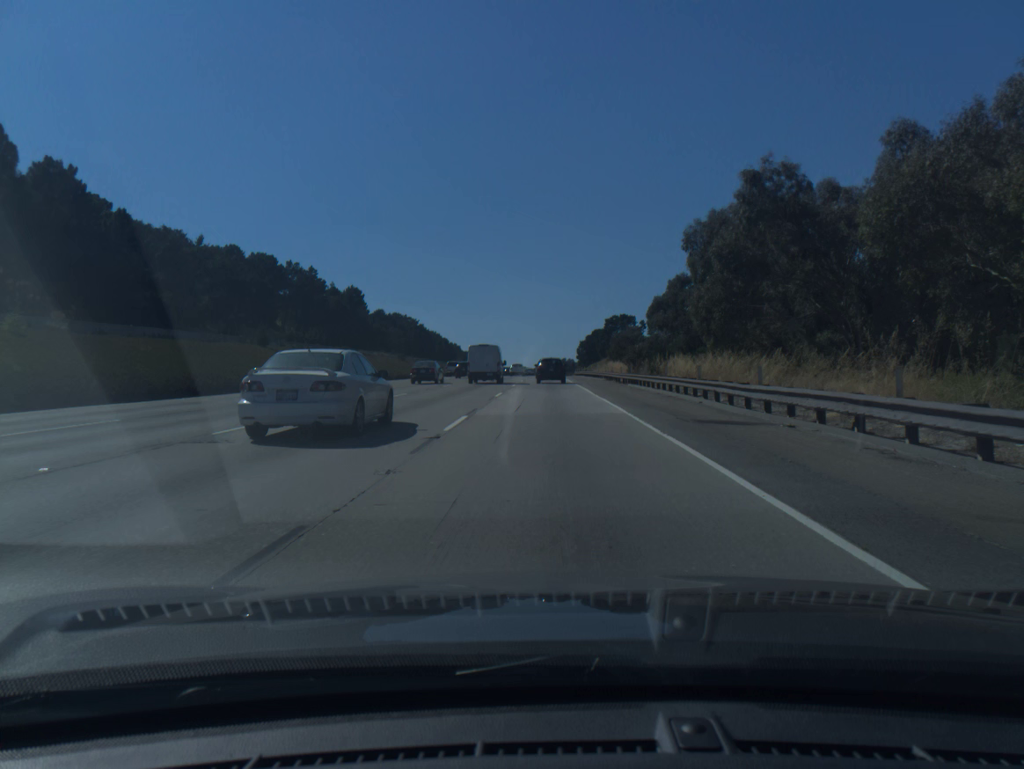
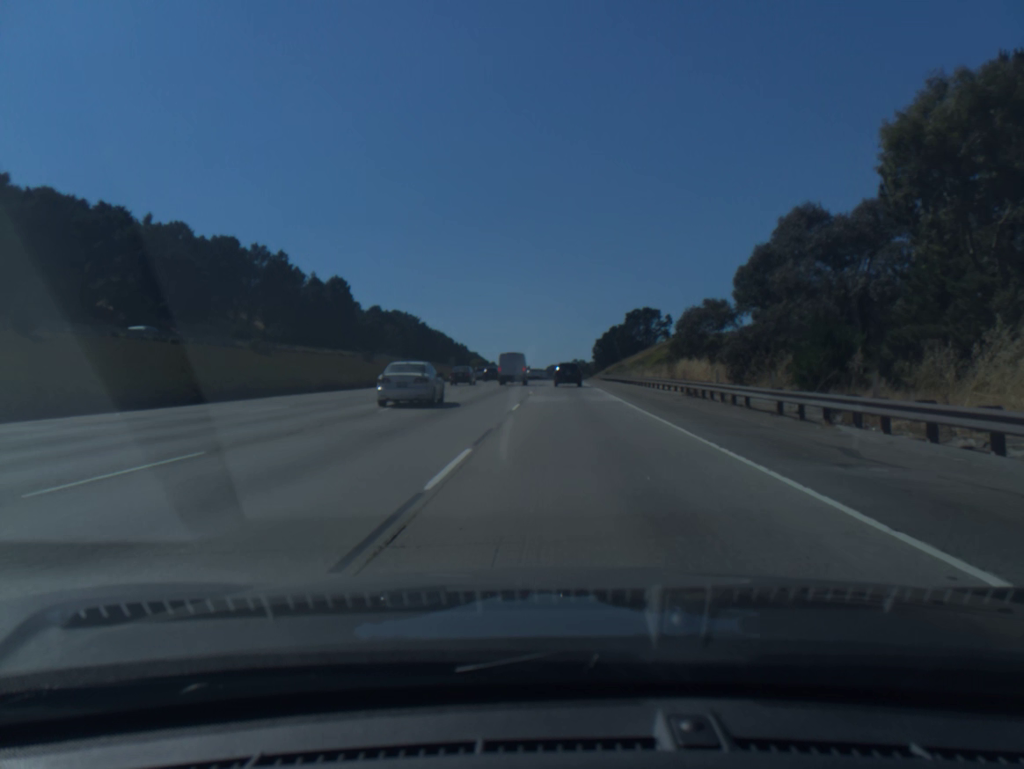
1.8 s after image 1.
(-0.3, +35.0) m; -1°
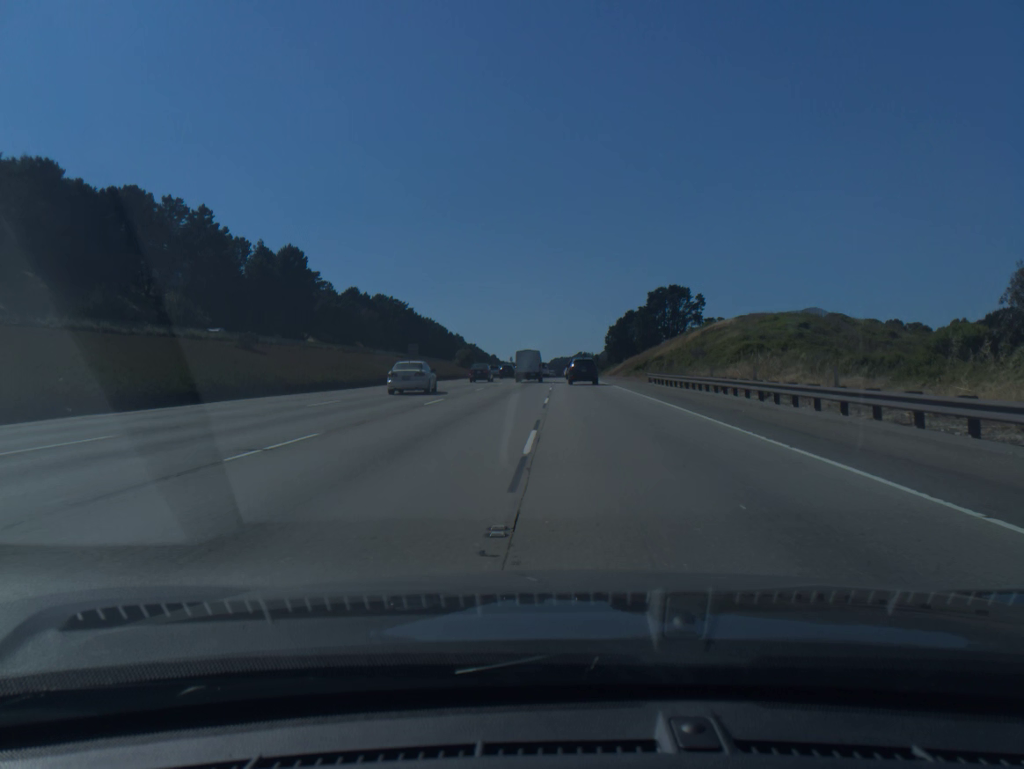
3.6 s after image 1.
(-0.1, +40.9) m; 0°
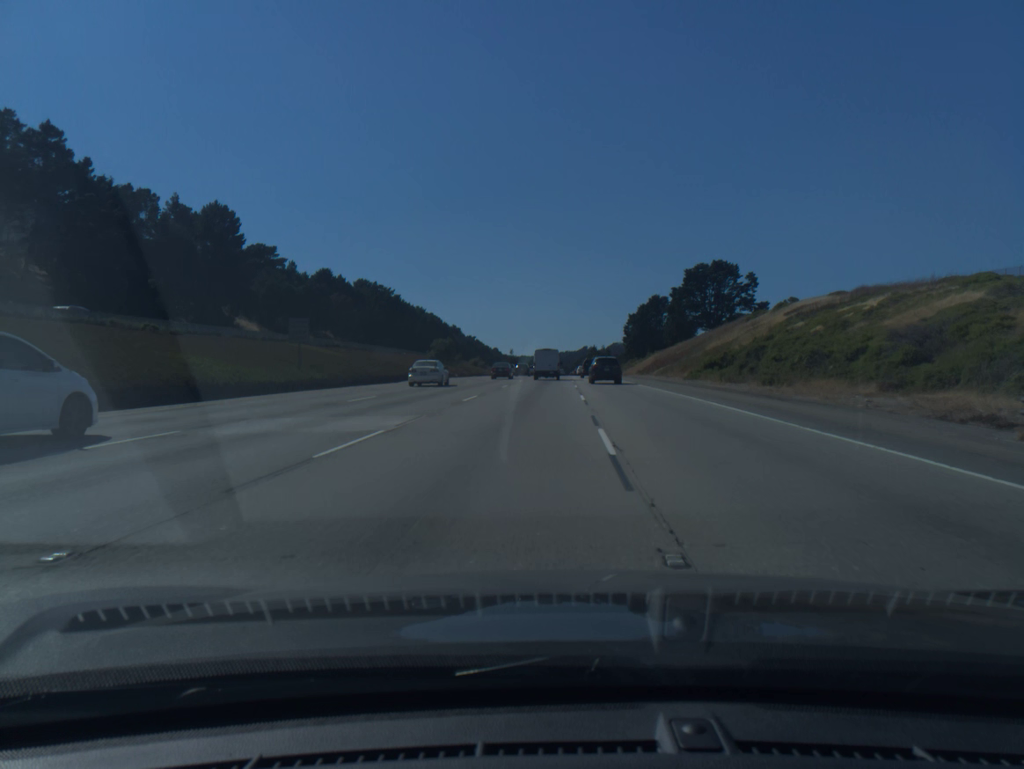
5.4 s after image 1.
(-0.1, +43.9) m; 0°
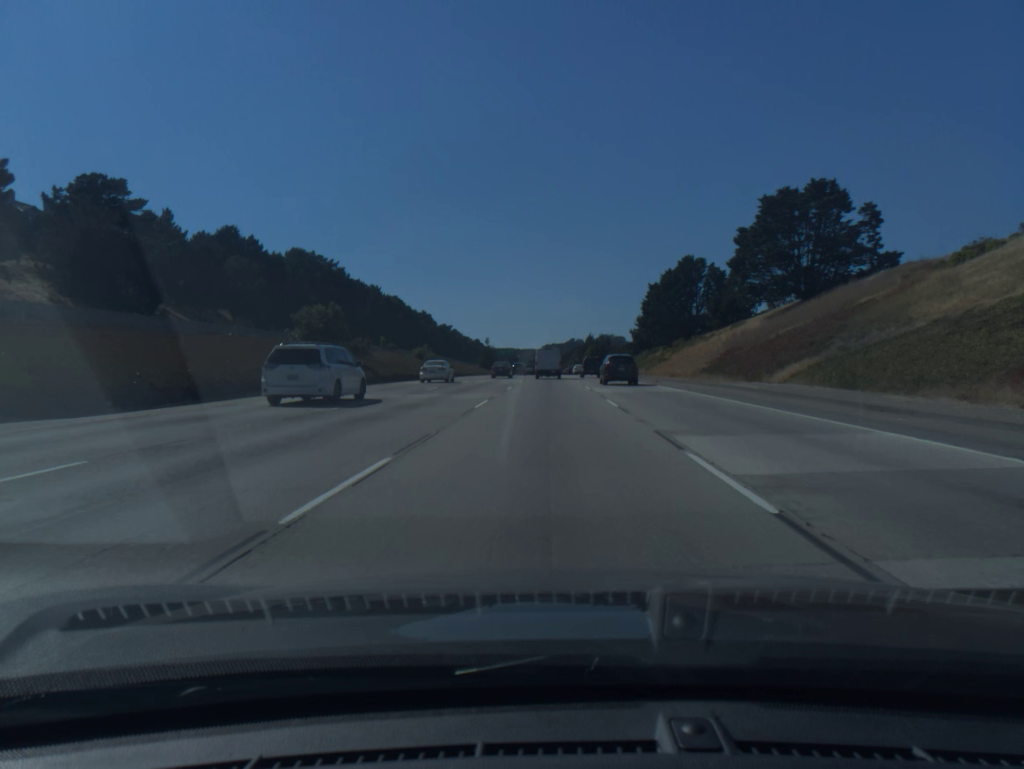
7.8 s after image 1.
(+0.6, +62.4) m; +1°
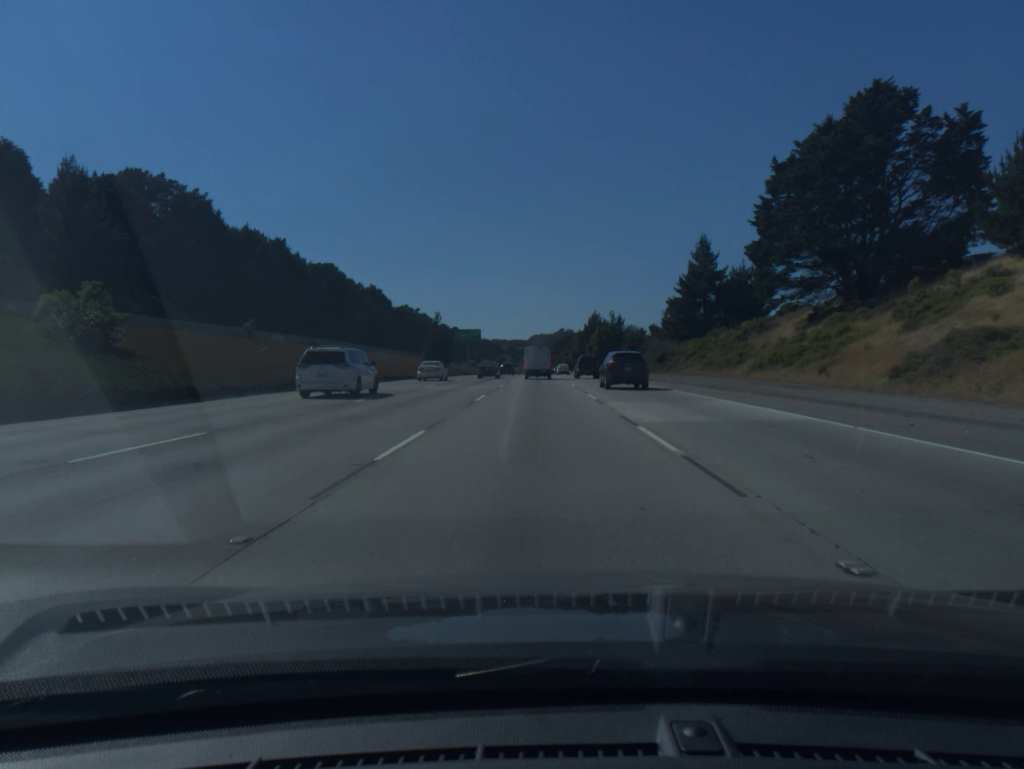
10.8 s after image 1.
(+0.9, +83.9) m; +1°
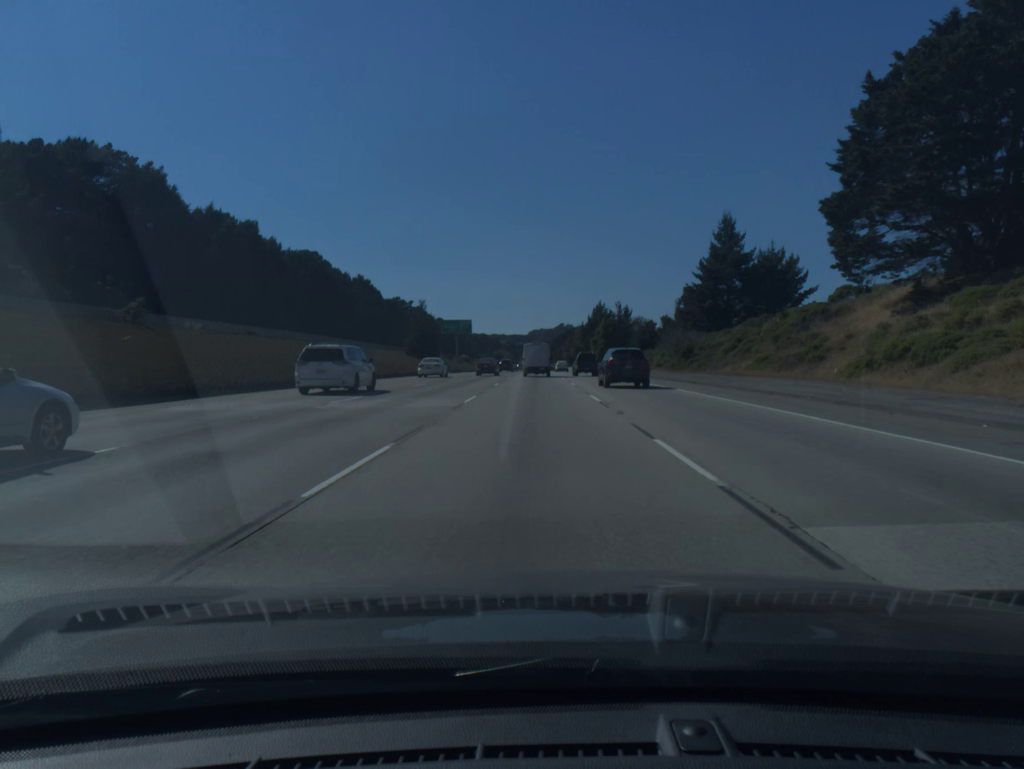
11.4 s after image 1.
(0.0, +17.2) m; 0°
